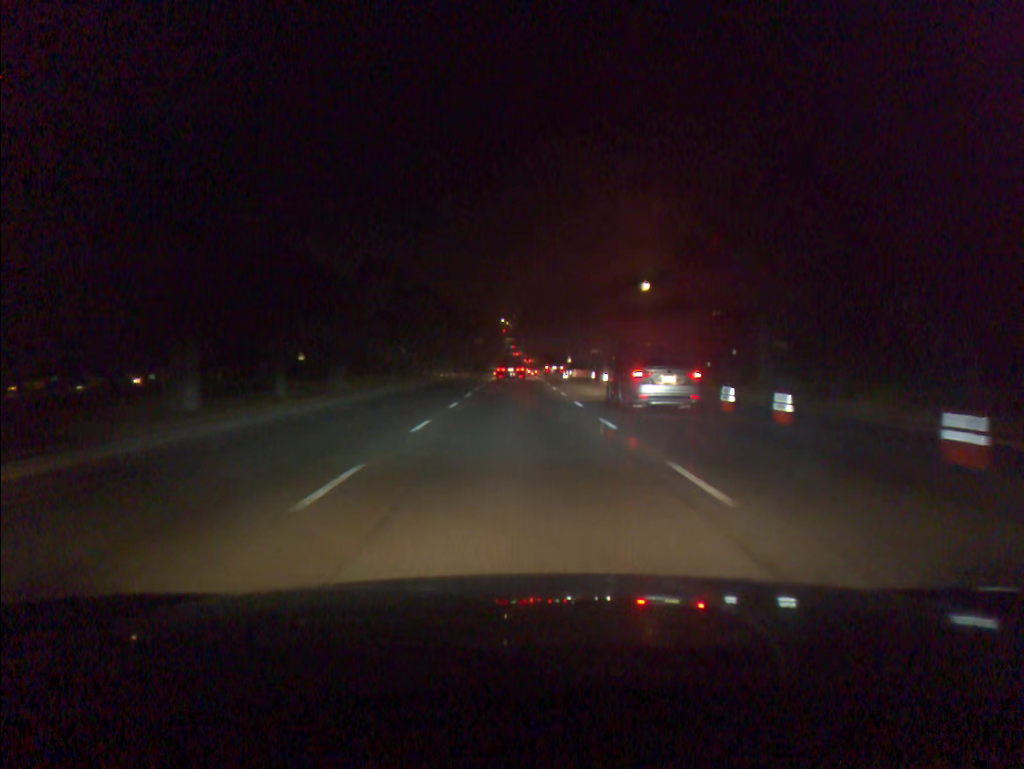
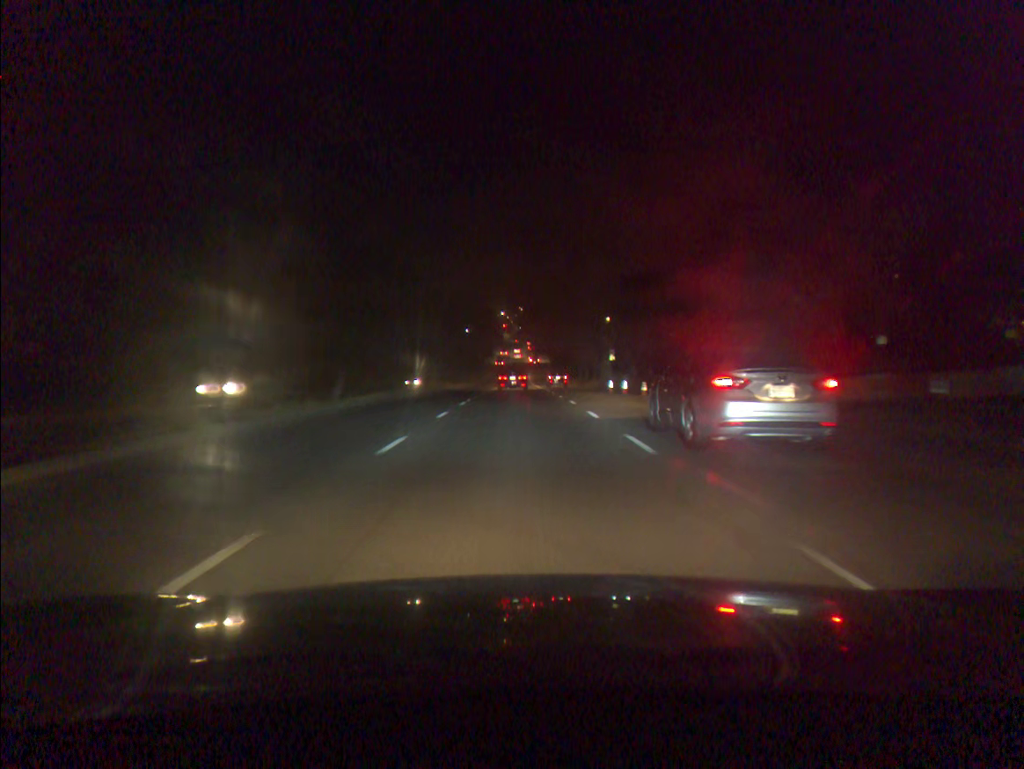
(-0.2, +54.6) m; 0°
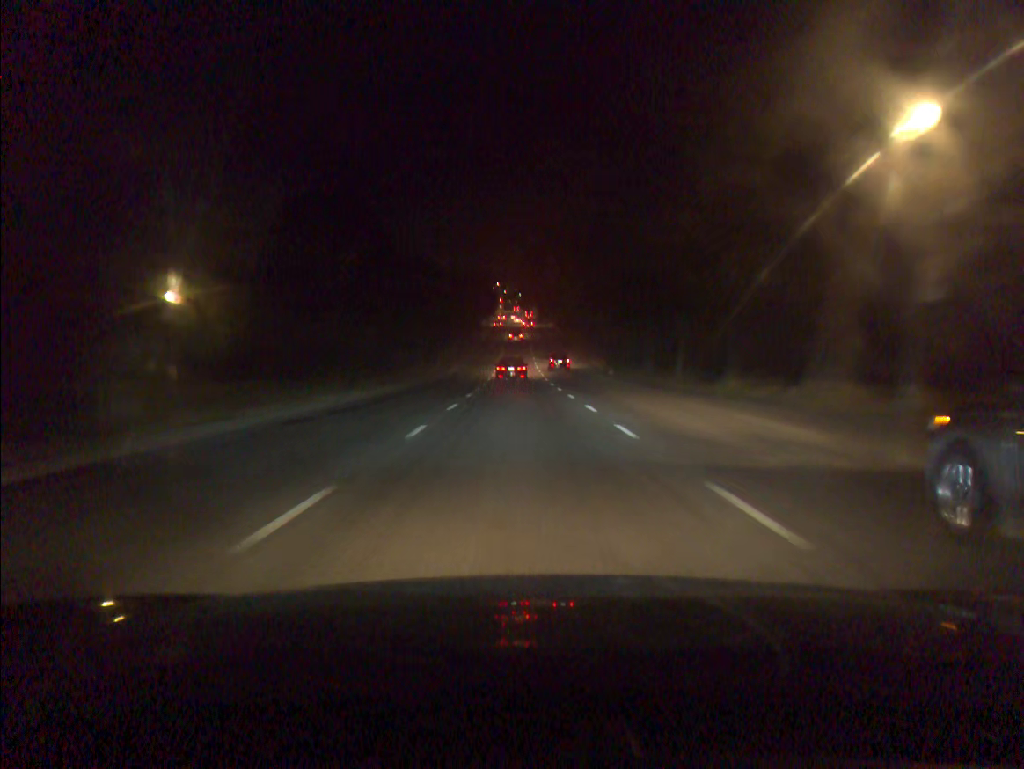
(-0.2, +55.7) m; 0°
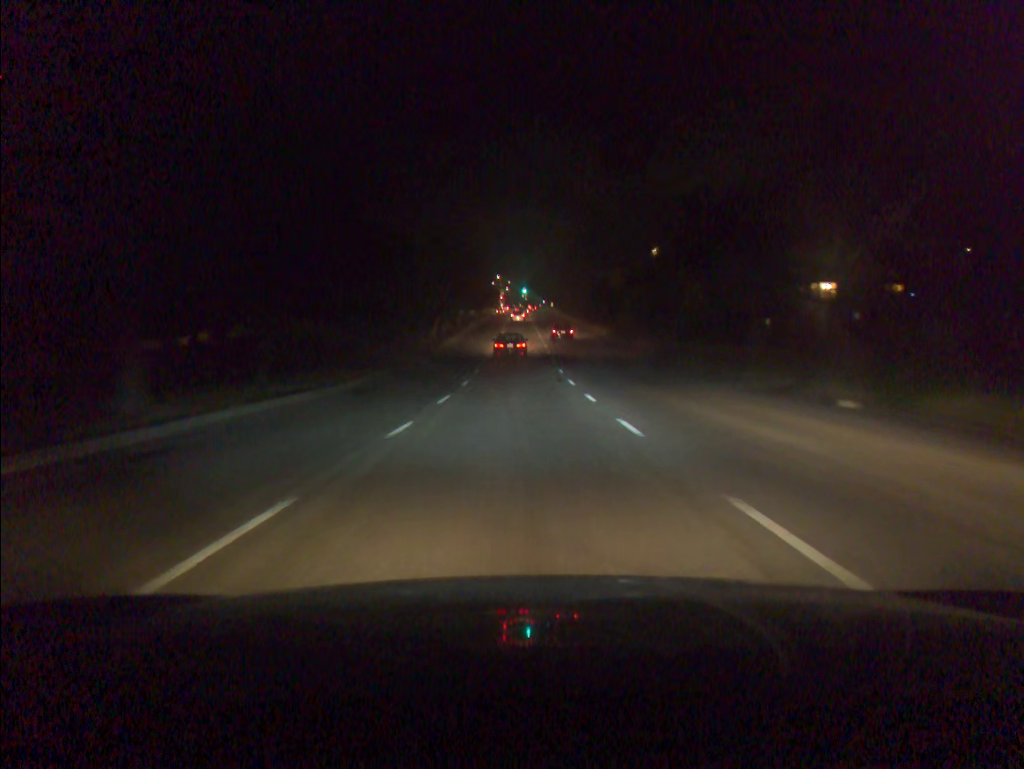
(0.0, +44.6) m; 0°
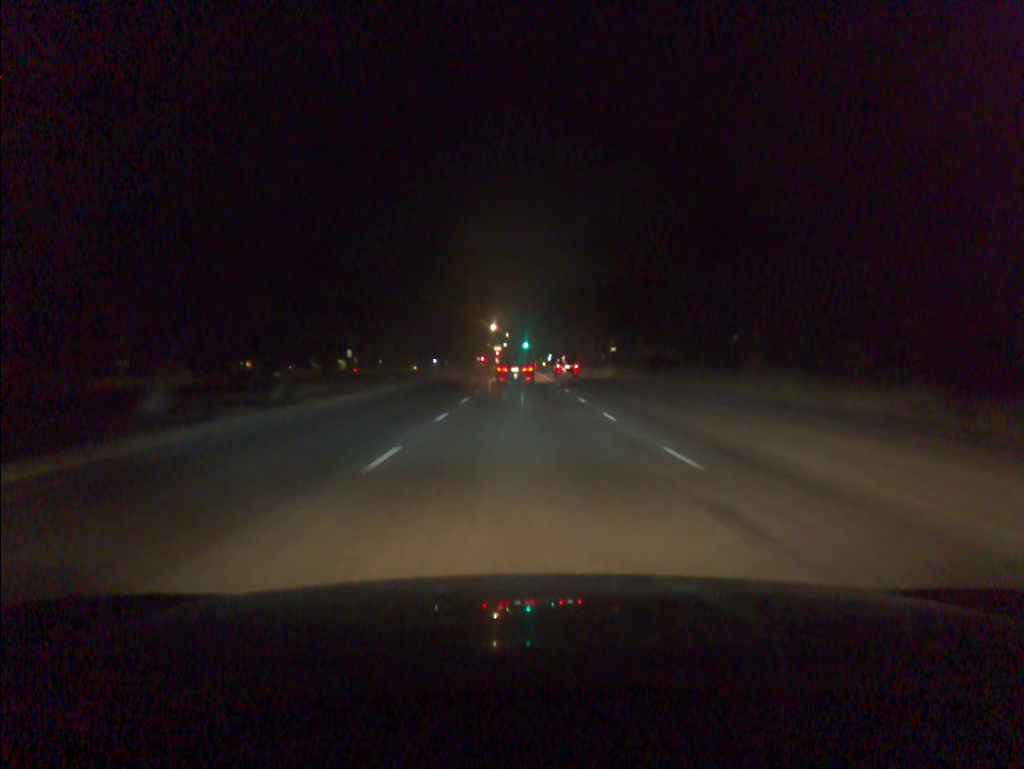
(-0.2, +53.1) m; 0°
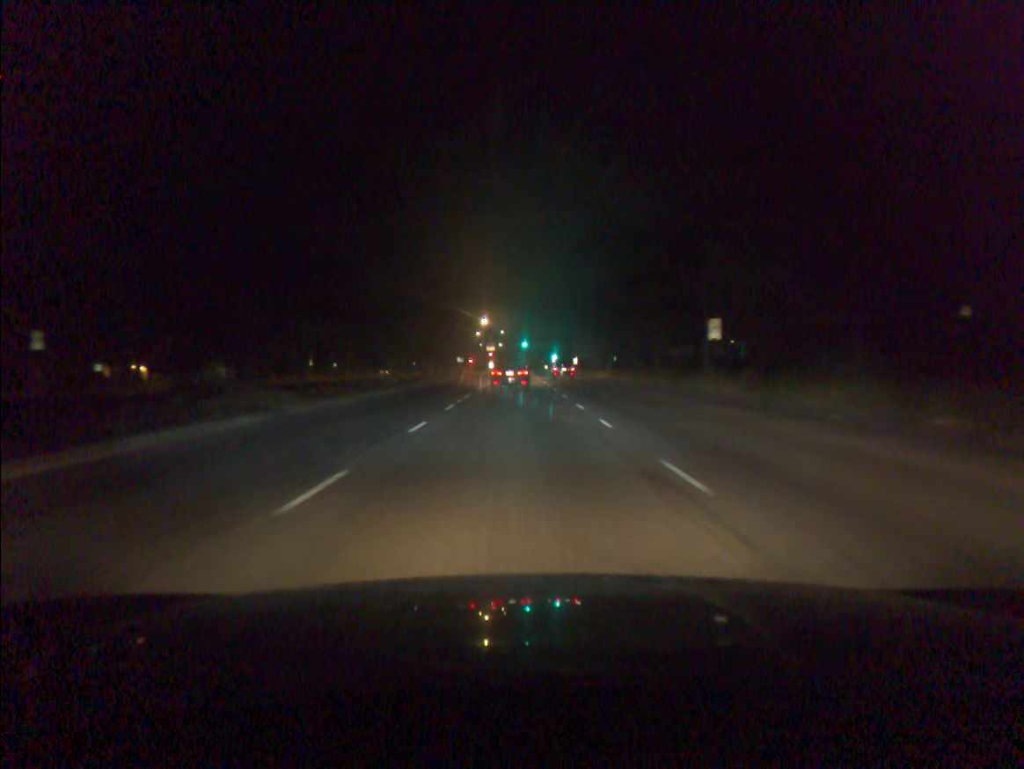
(+0.3, +38.2) m; 0°
